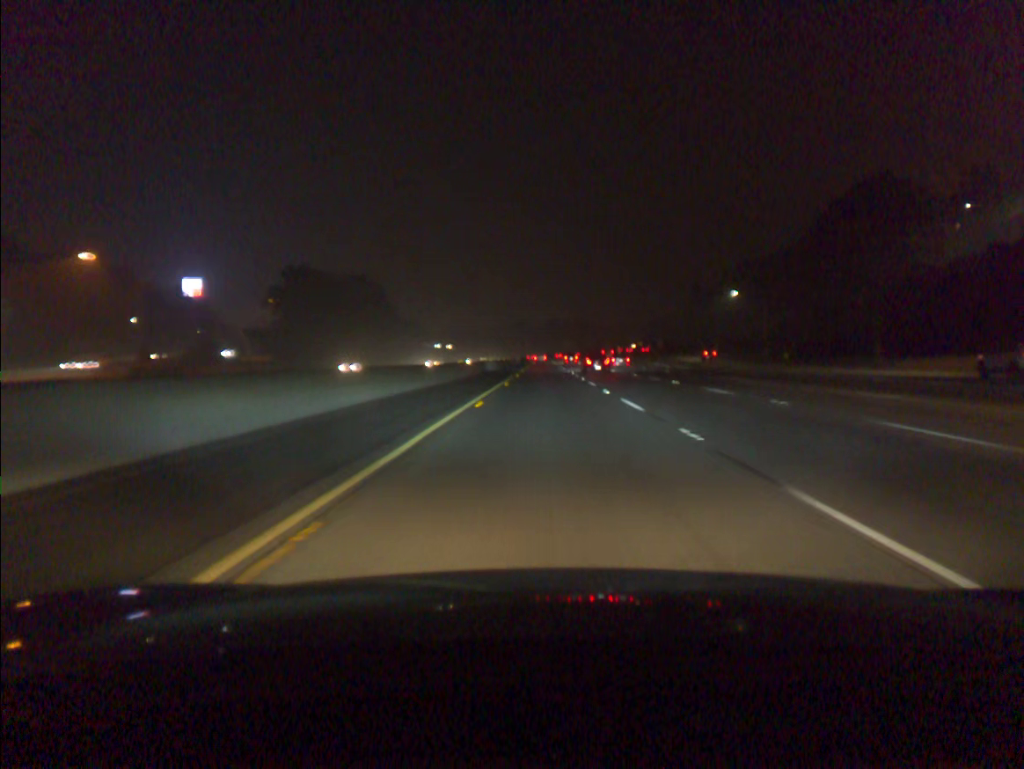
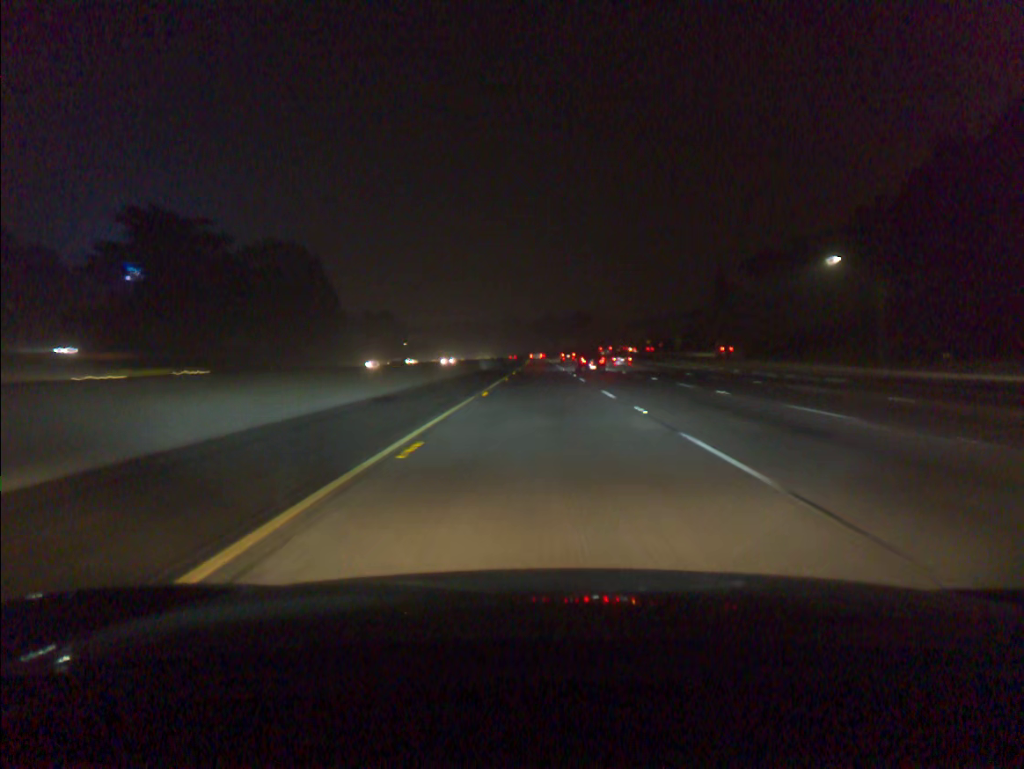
(+0.1, +39.1) m; 0°
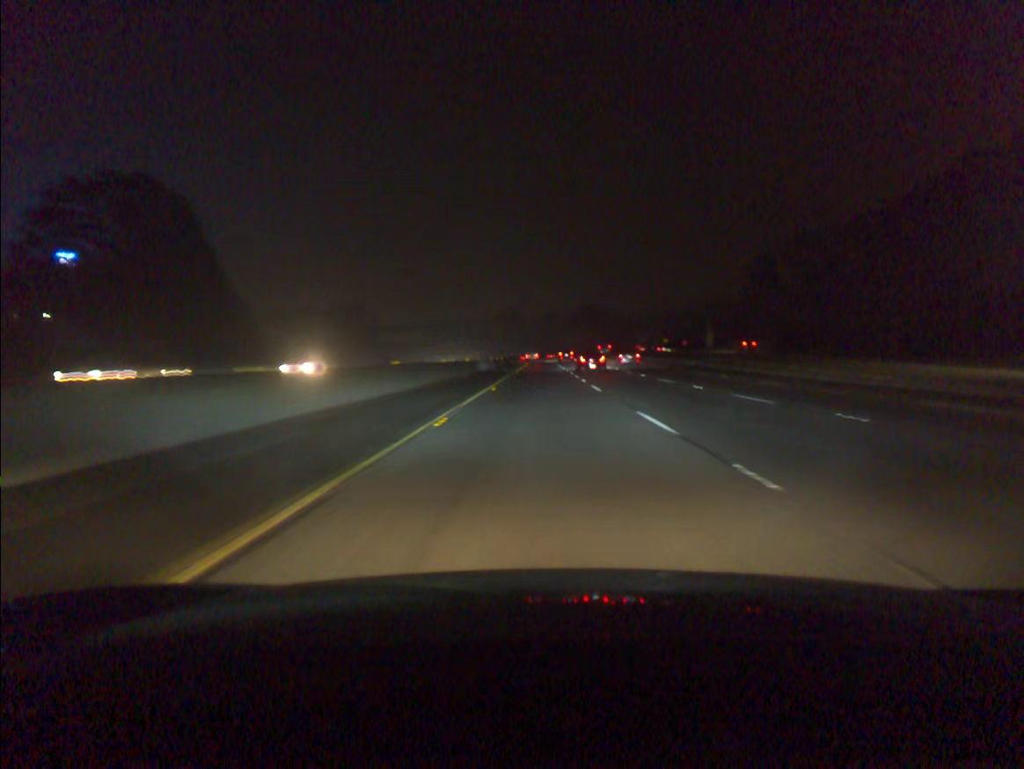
(0.0, +39.1) m; 0°
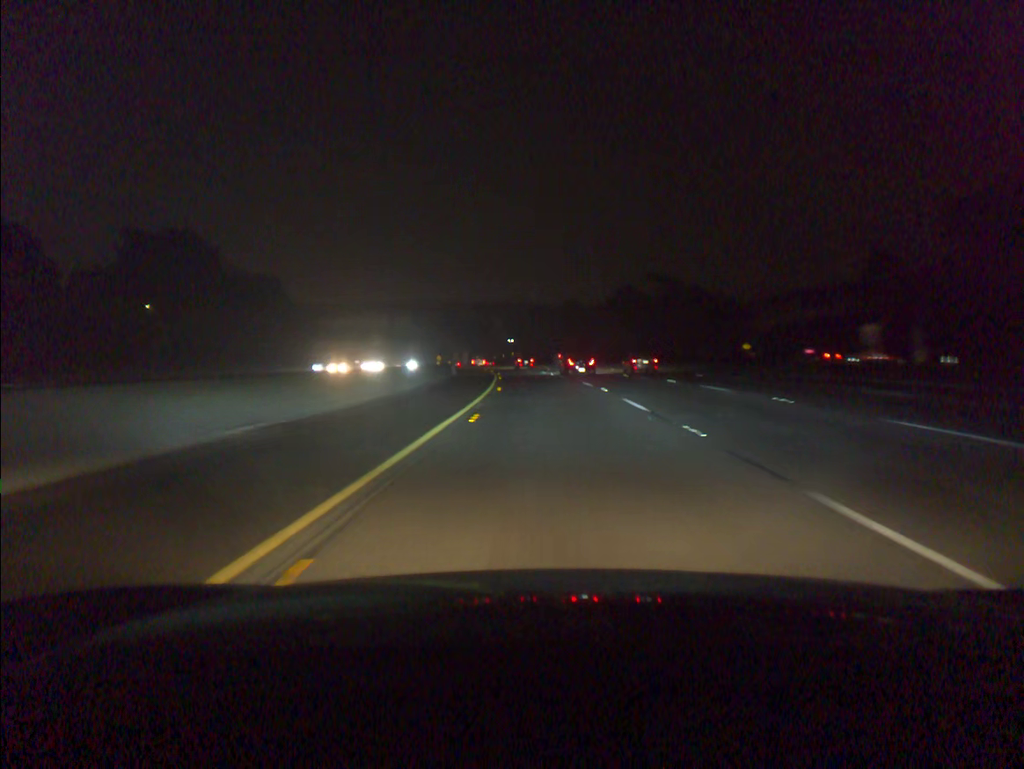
(-0.4, +97.5) m; -1°
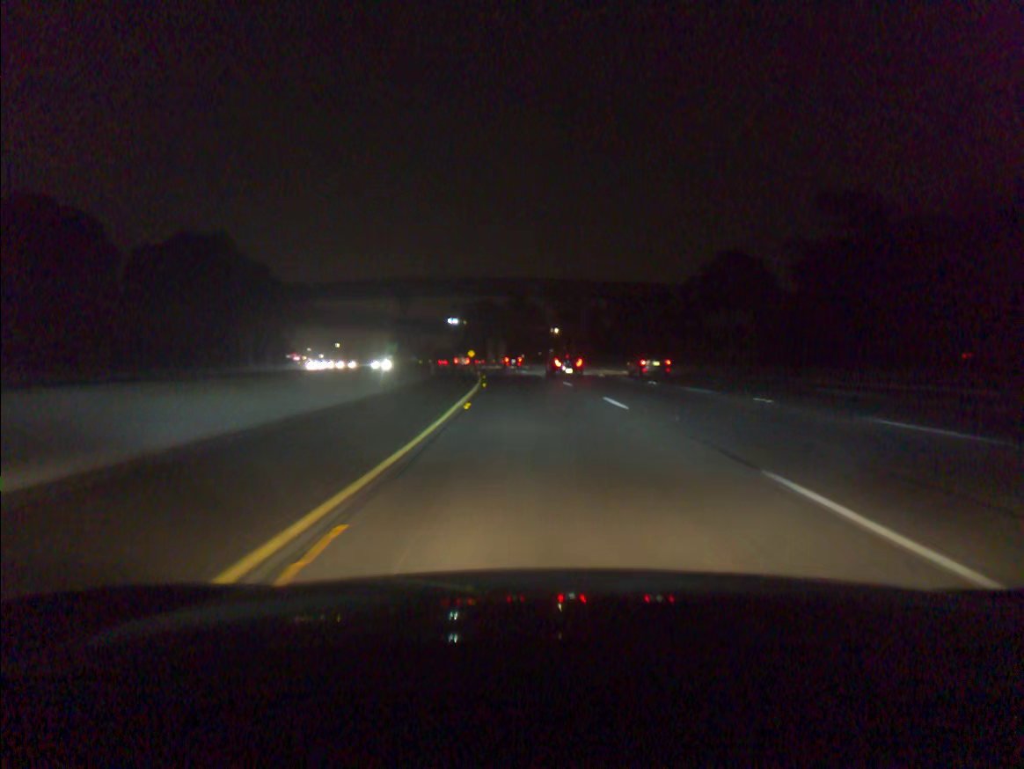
(-1.4, +57.1) m; -4°
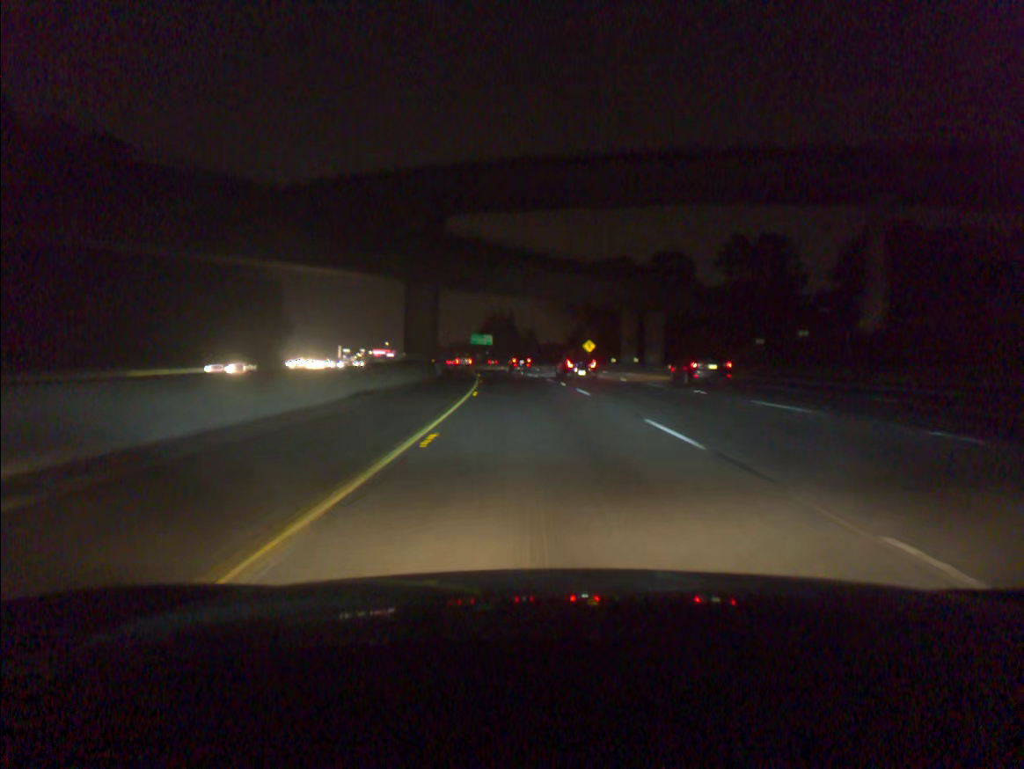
(-7.8, +95.0) m; -9°
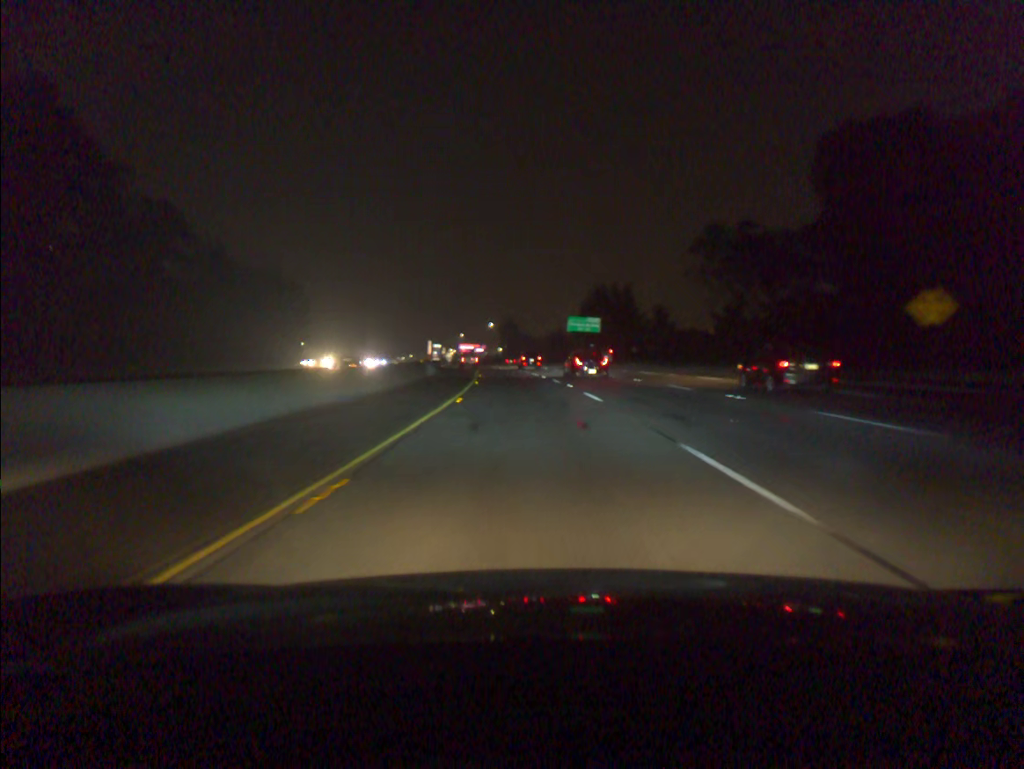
(-4.8, +77.0) m; -8°
